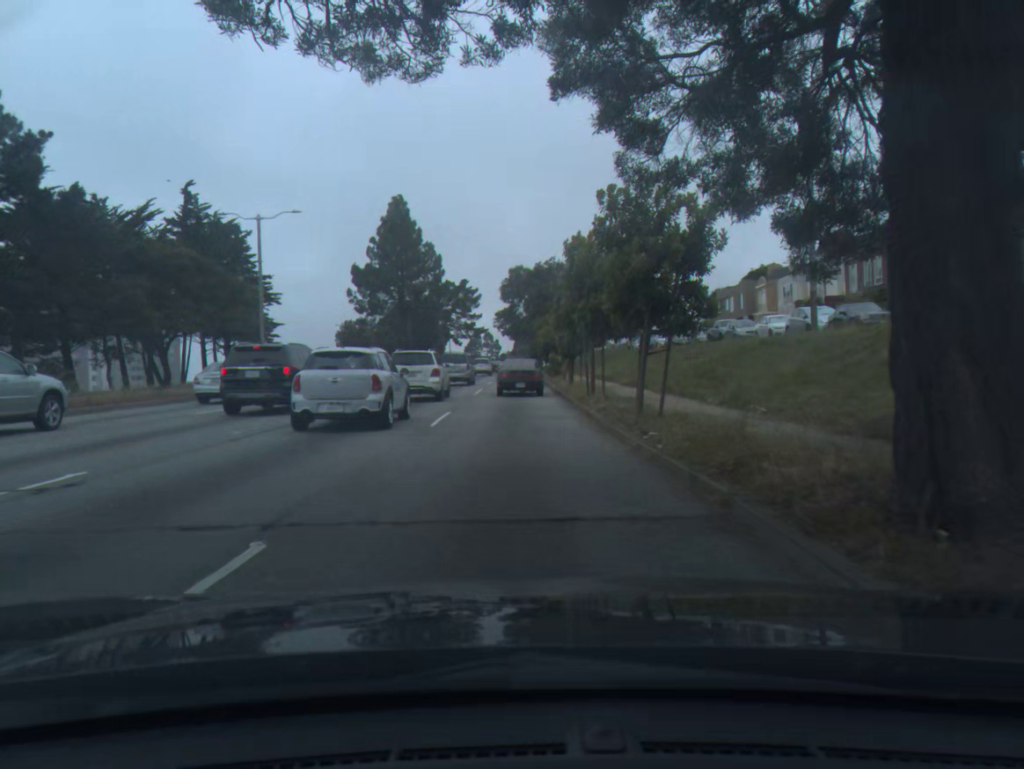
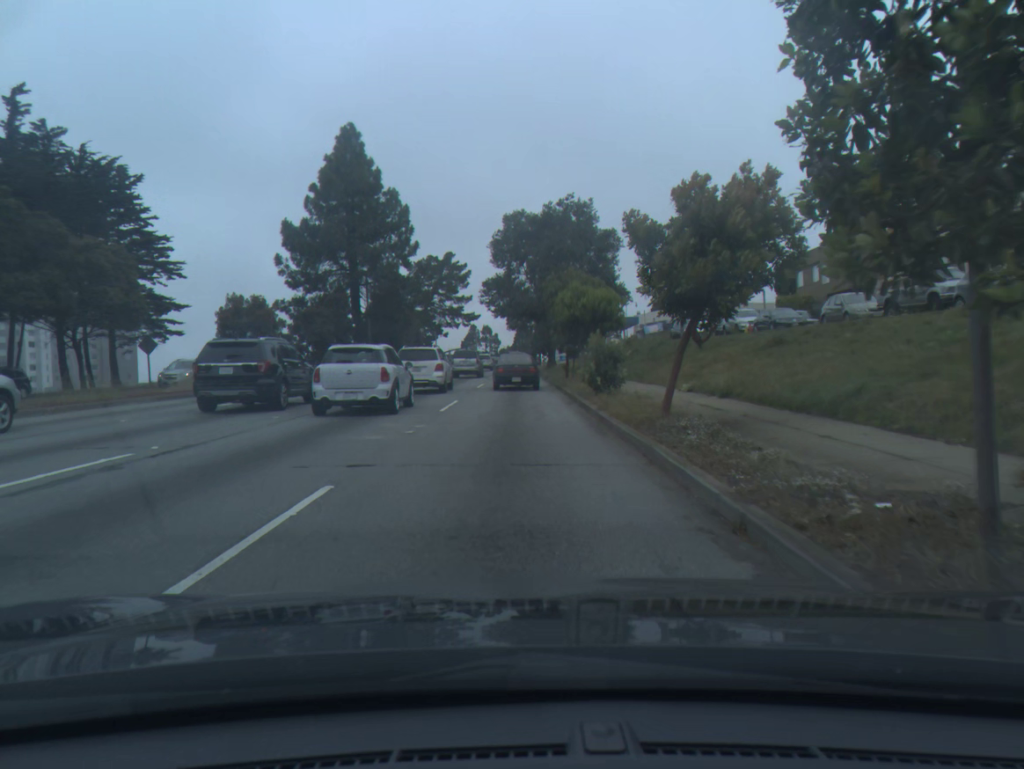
(0.0, +27.2) m; 0°
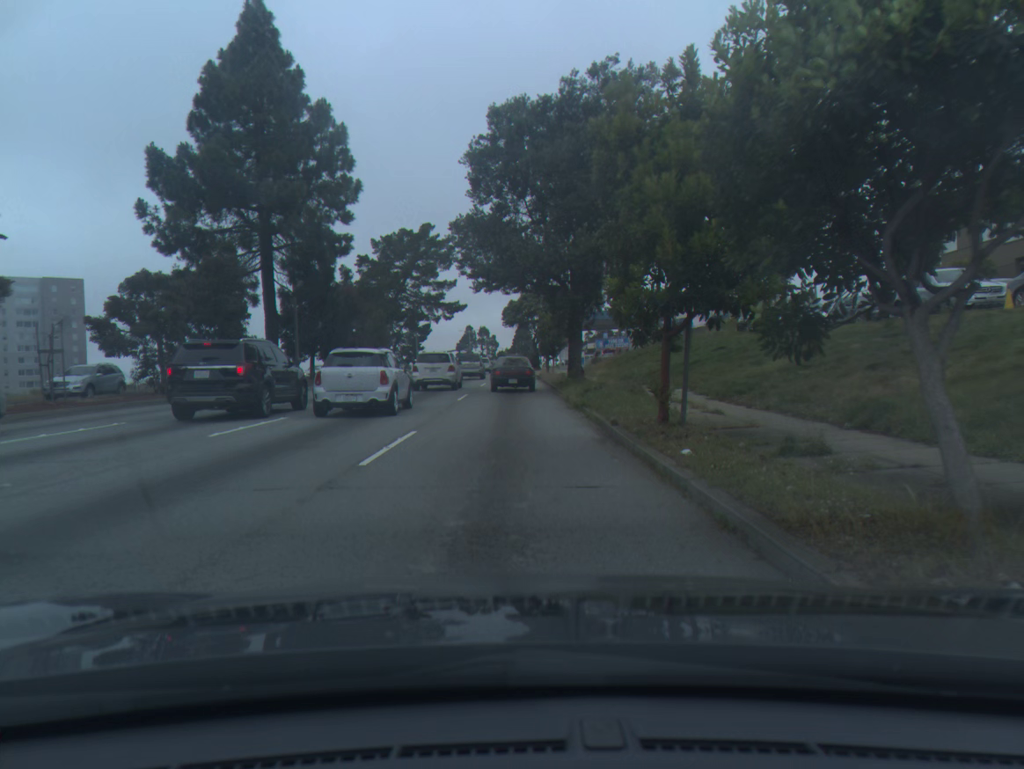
(0.0, +23.5) m; 0°
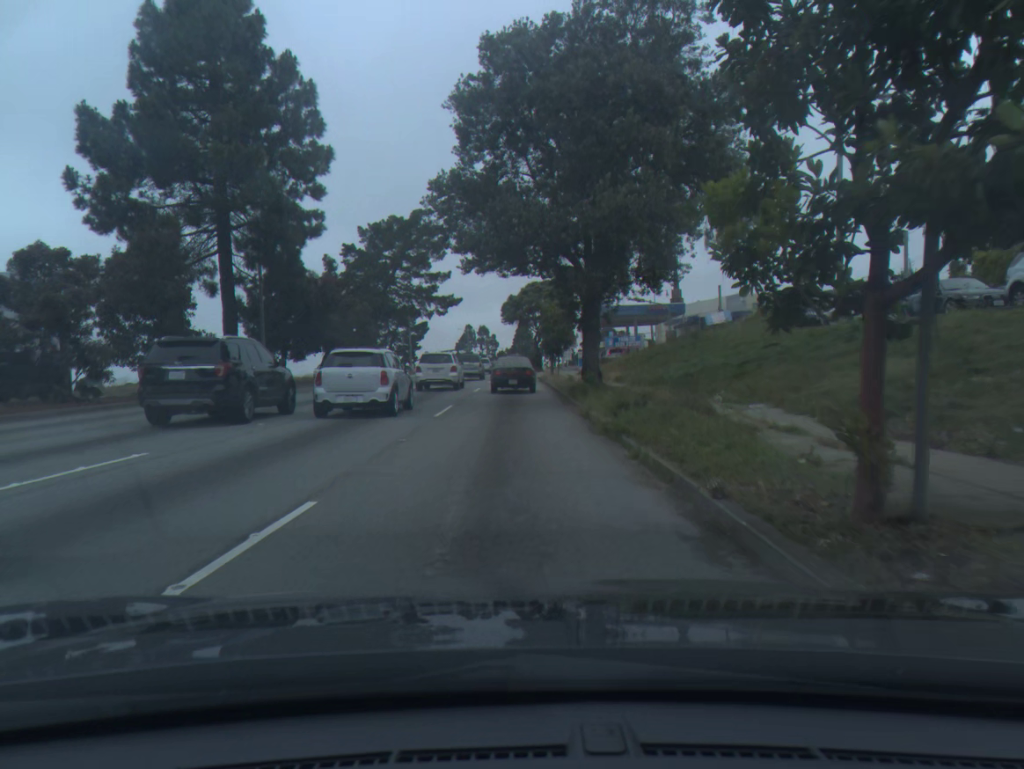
(0.0, +6.5) m; 0°
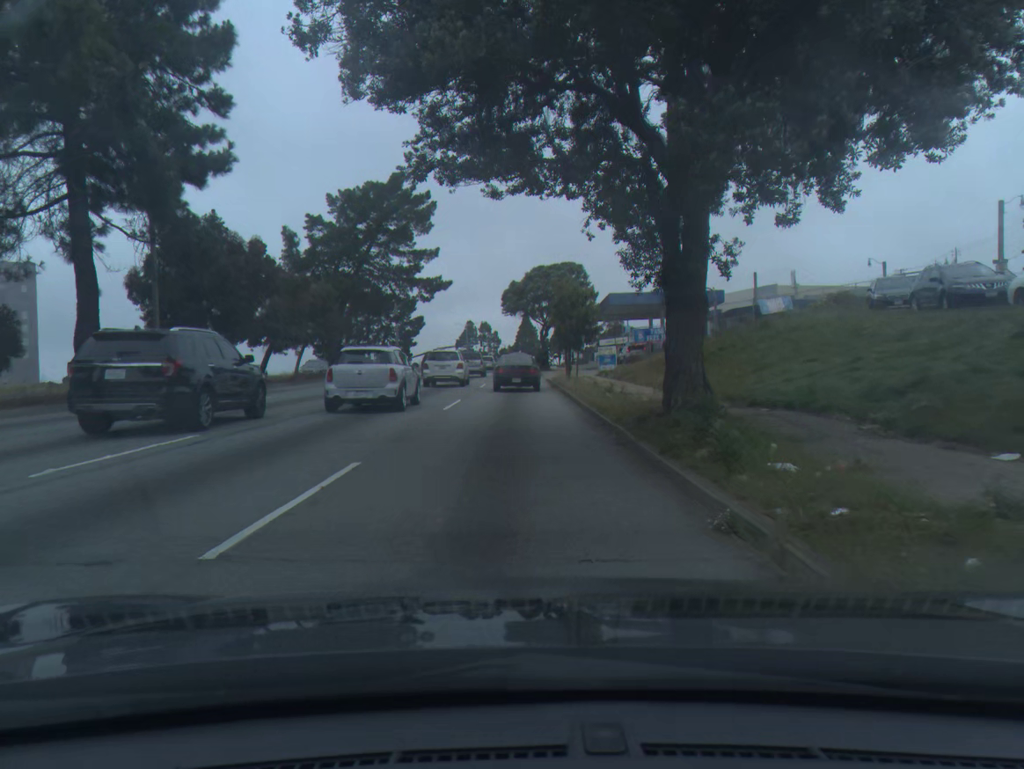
(0.0, +13.0) m; 0°
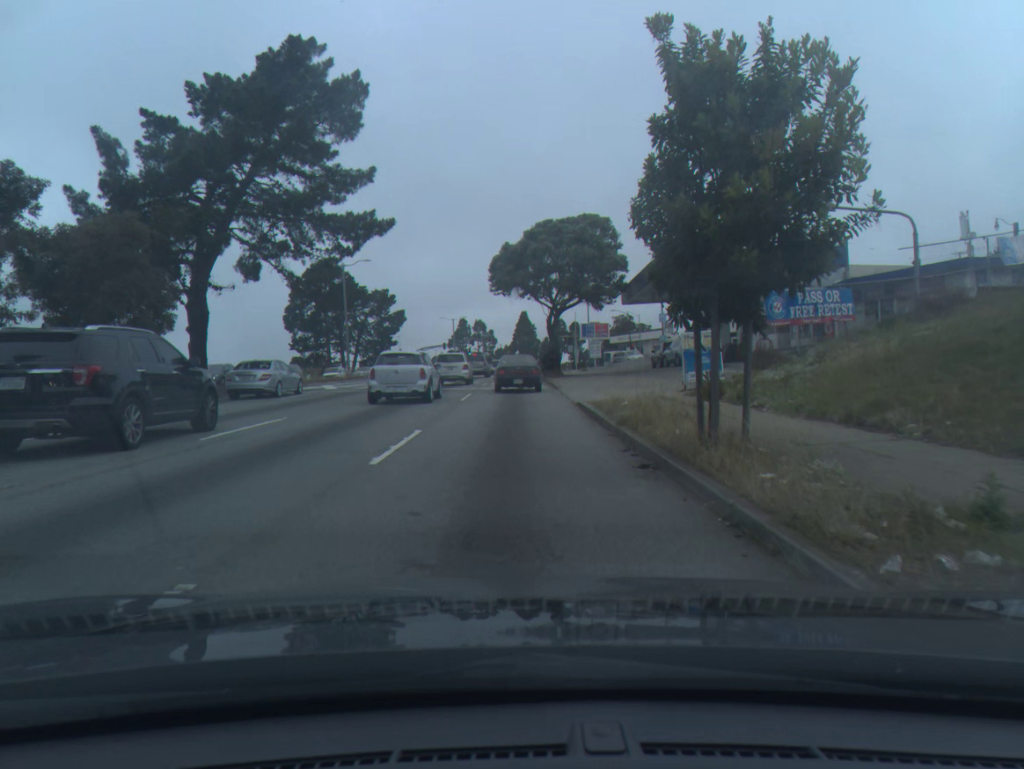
(0.0, +24.4) m; 0°
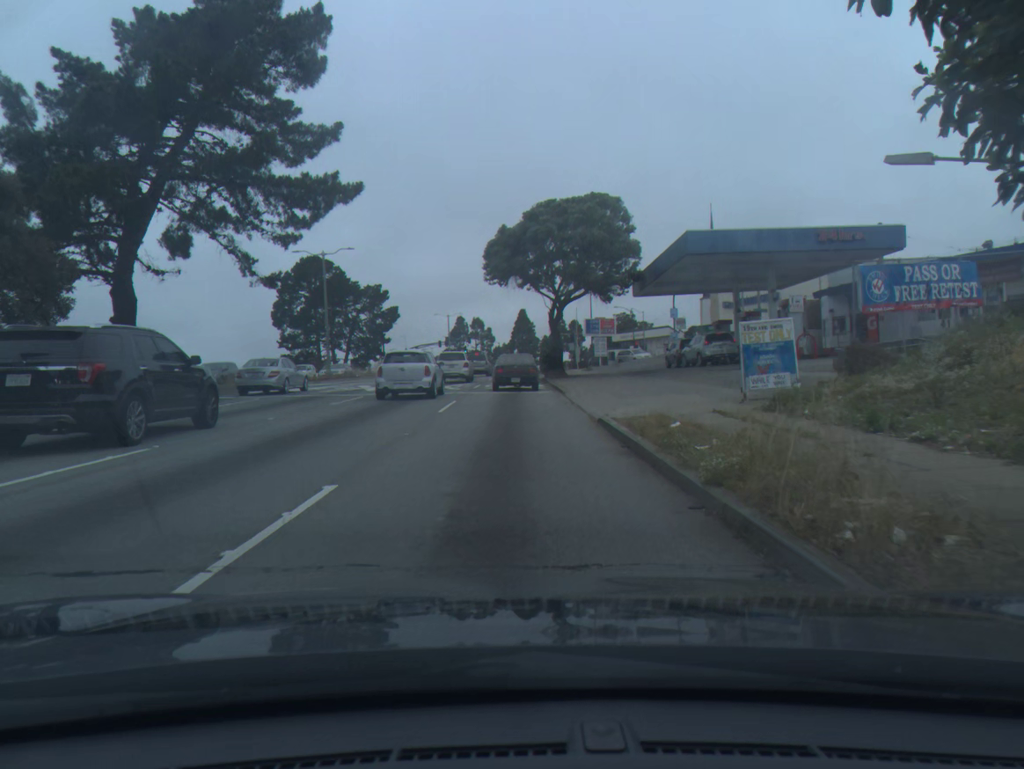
(0.0, +6.0) m; 0°
